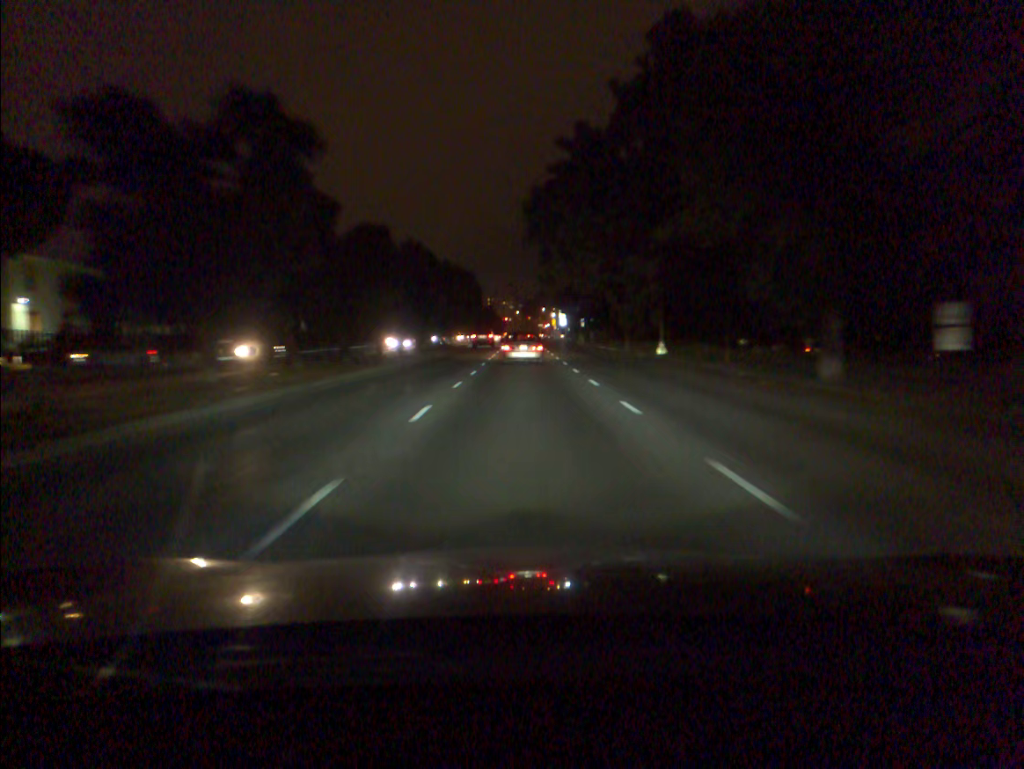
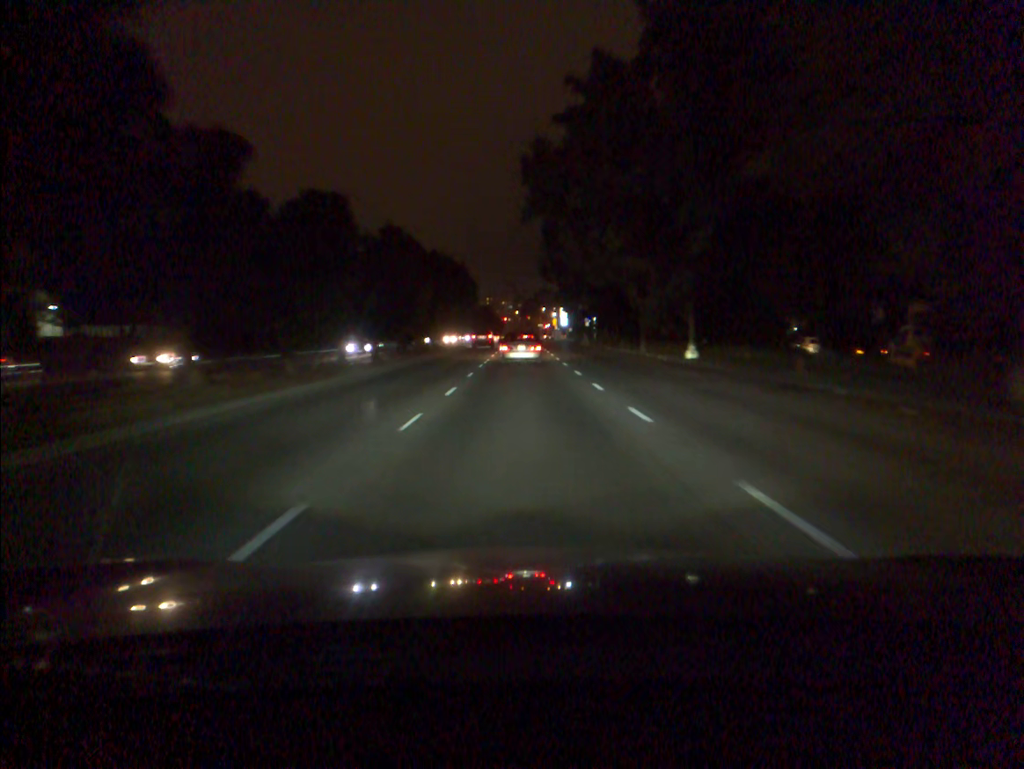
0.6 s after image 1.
(0.0, +8.5) m; 0°
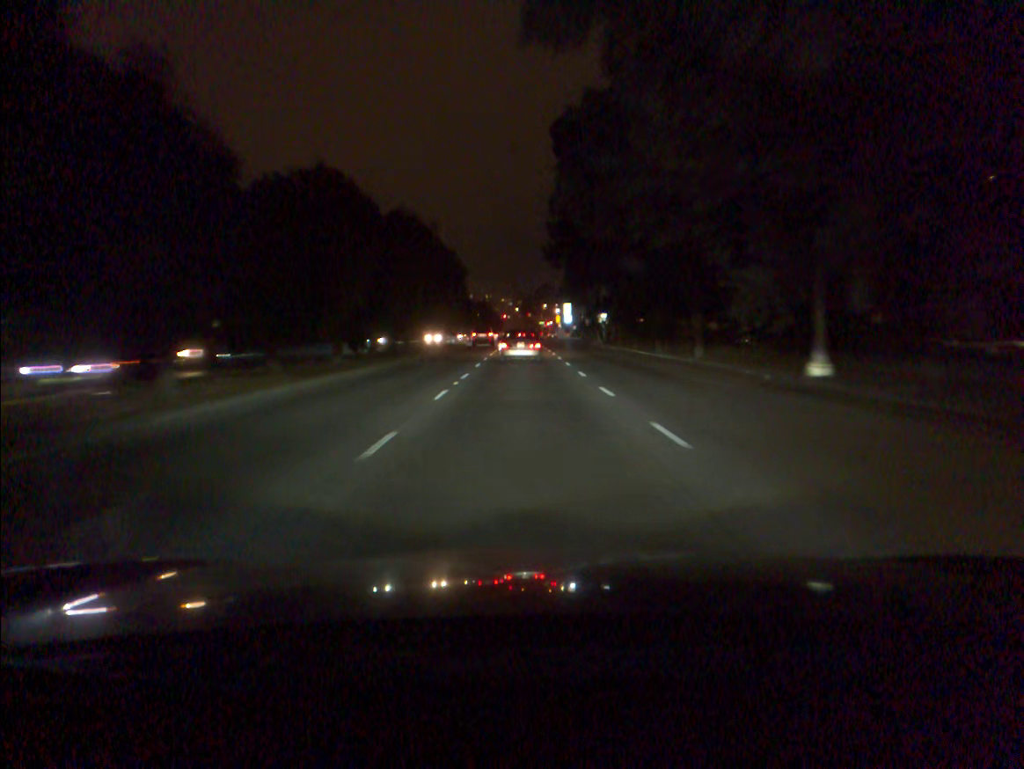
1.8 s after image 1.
(0.0, +16.6) m; 0°
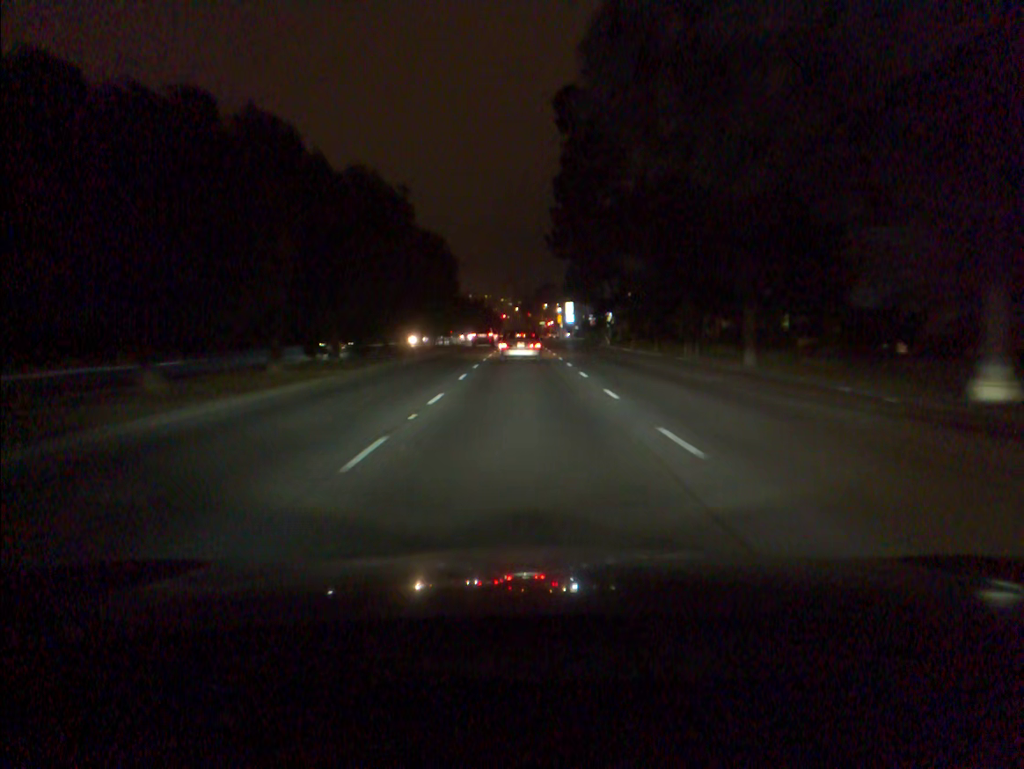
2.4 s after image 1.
(0.0, +8.1) m; 0°
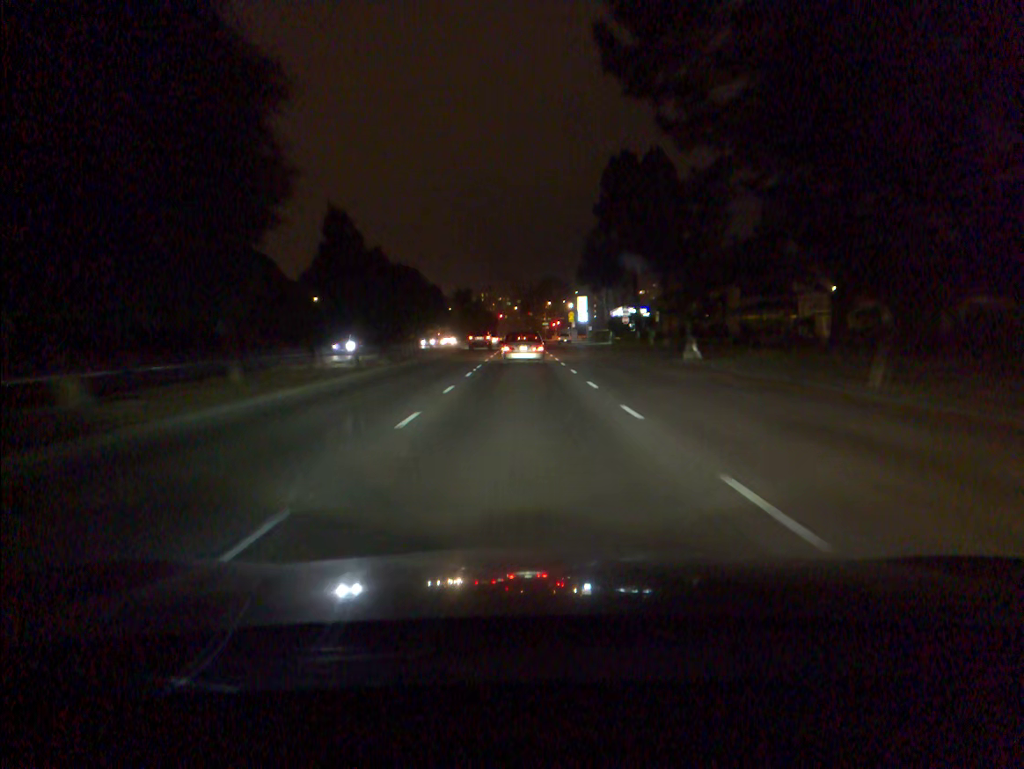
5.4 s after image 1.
(-0.1, +39.9) m; 0°
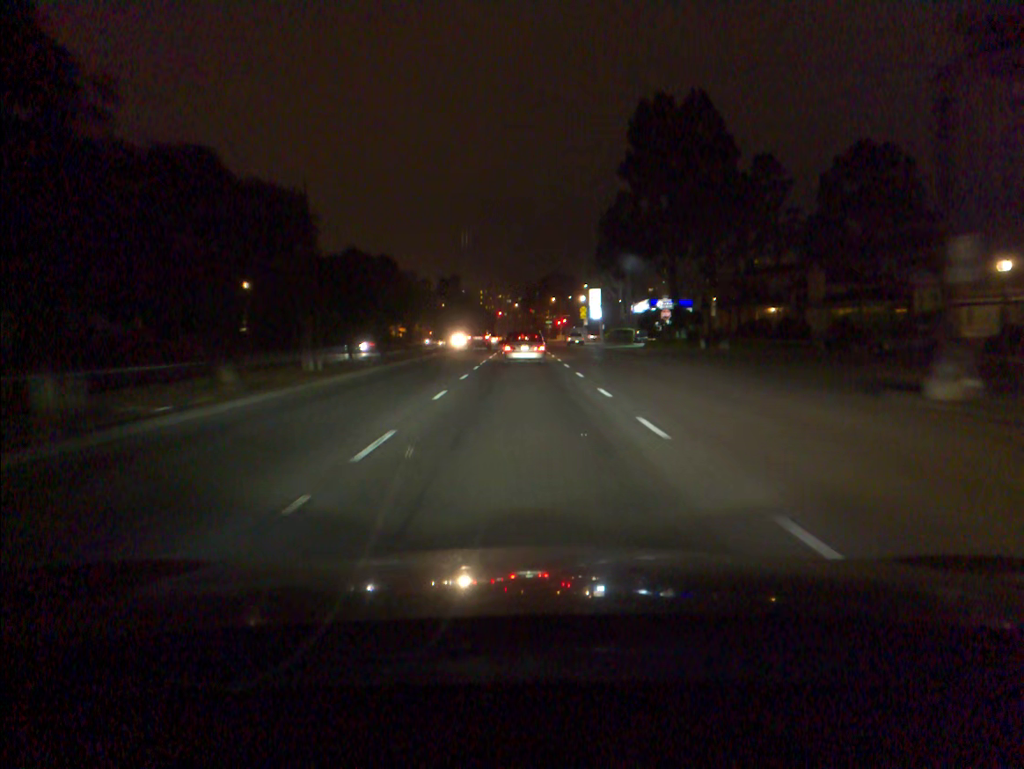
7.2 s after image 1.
(0.0, +23.8) m; 0°
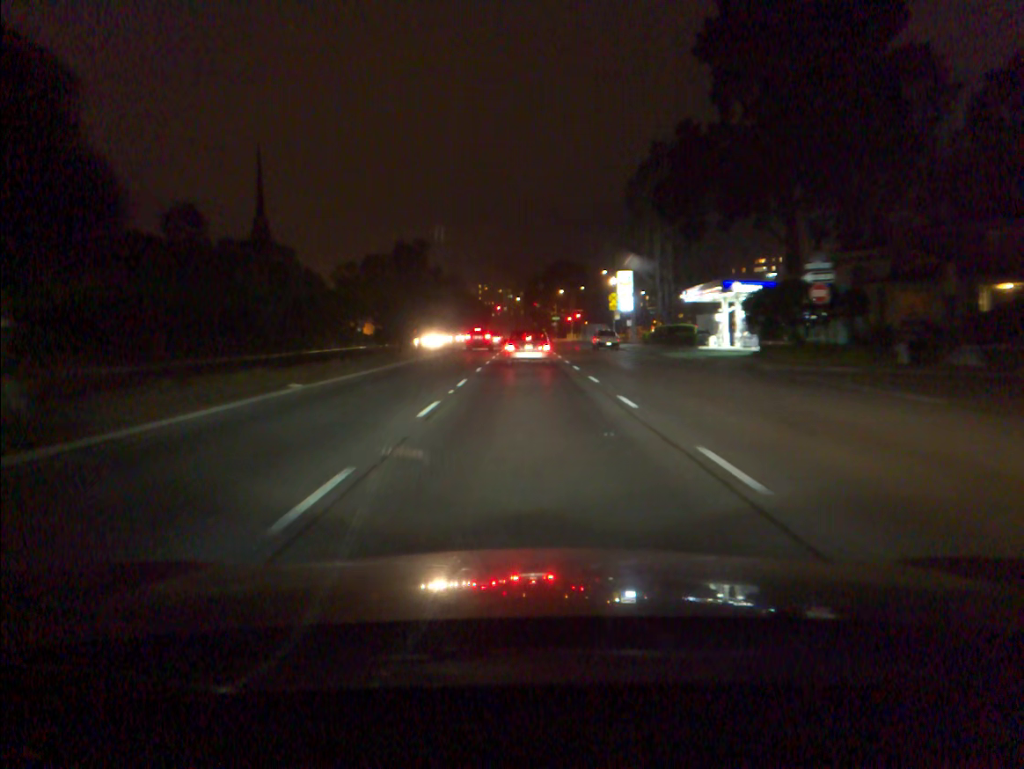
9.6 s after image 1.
(-0.1, +31.7) m; 0°
